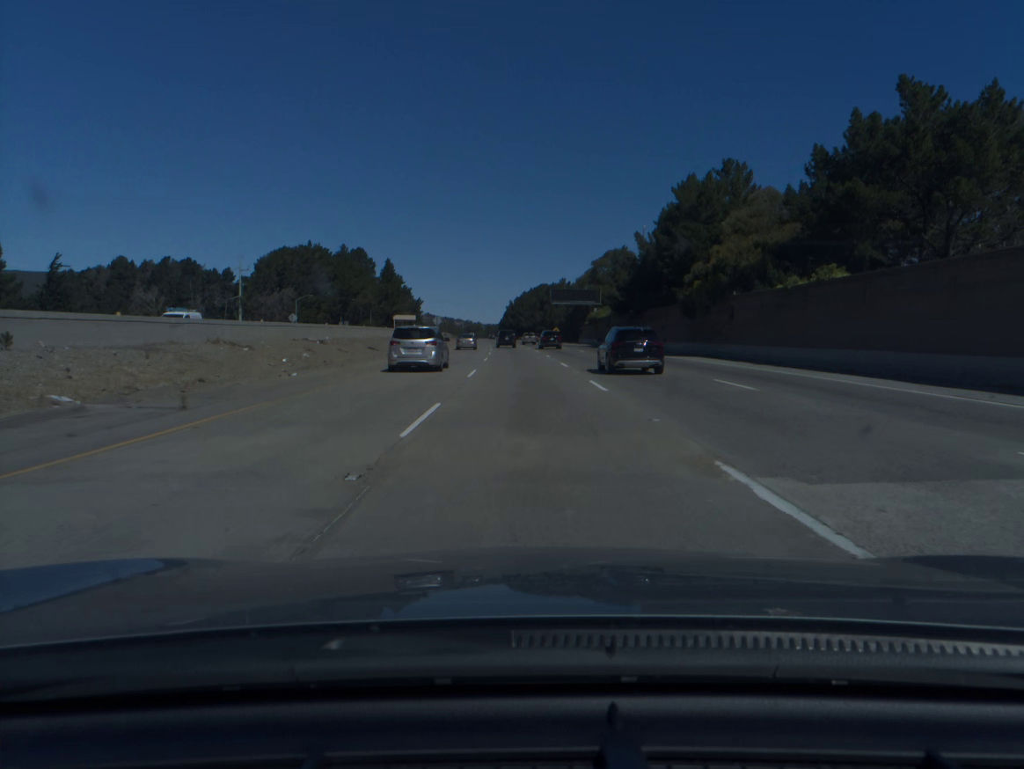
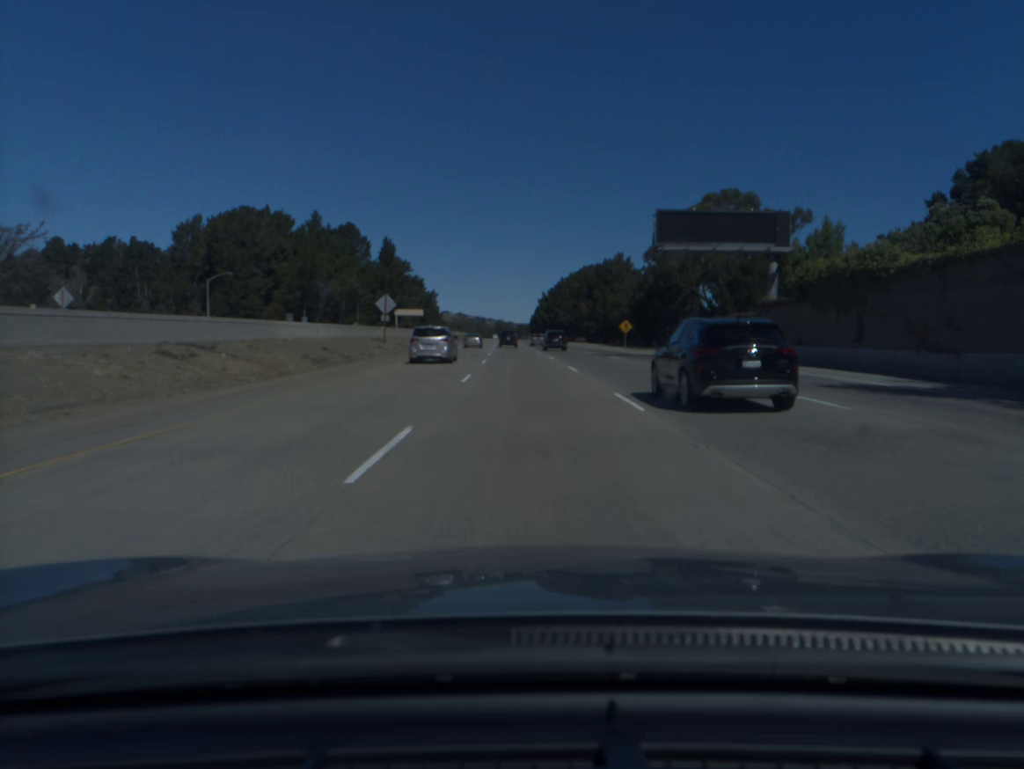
(-1.5, +78.0) m; -2°
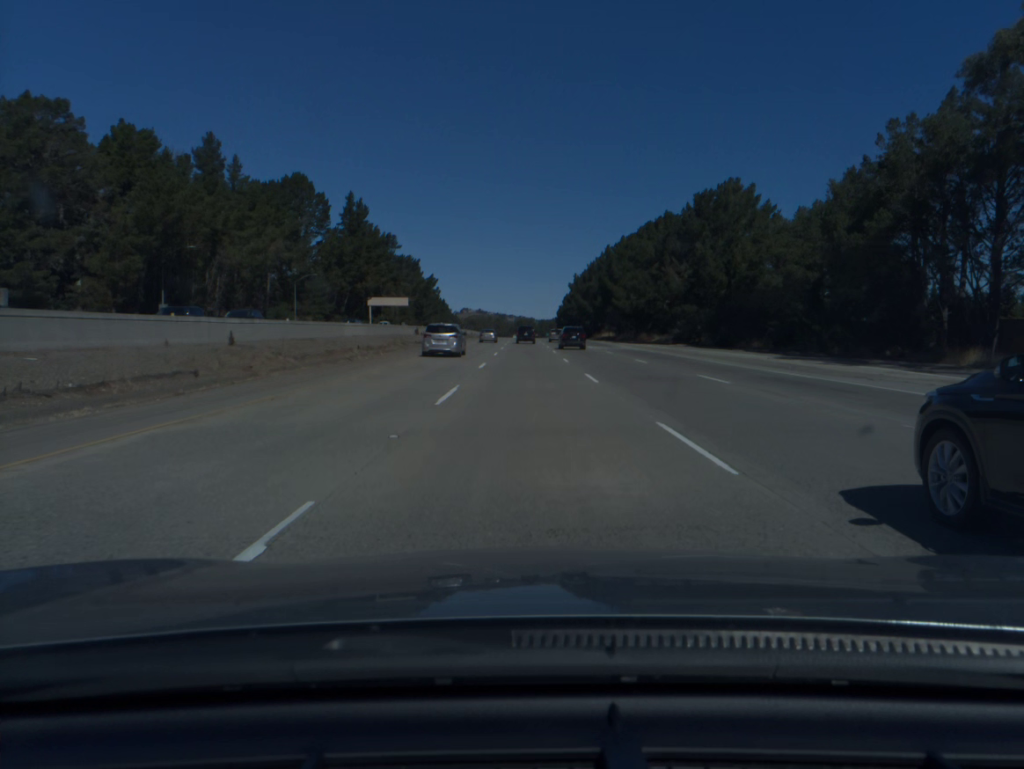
(-1.4, +79.5) m; -2°
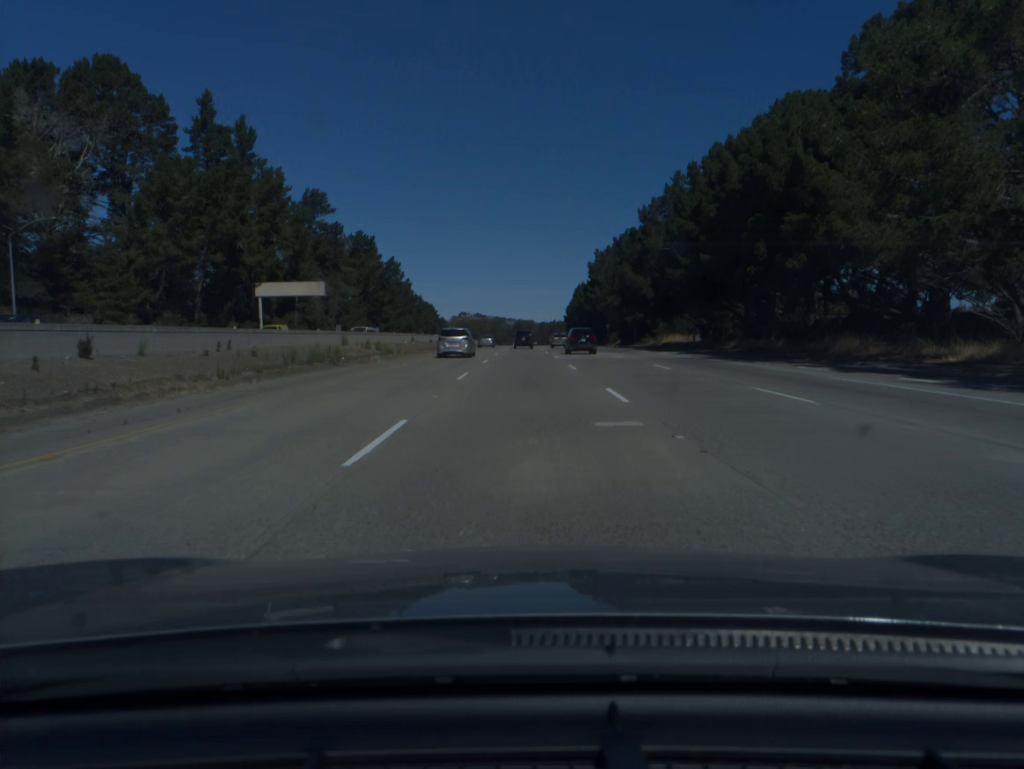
(+0.1, +80.3) m; 0°
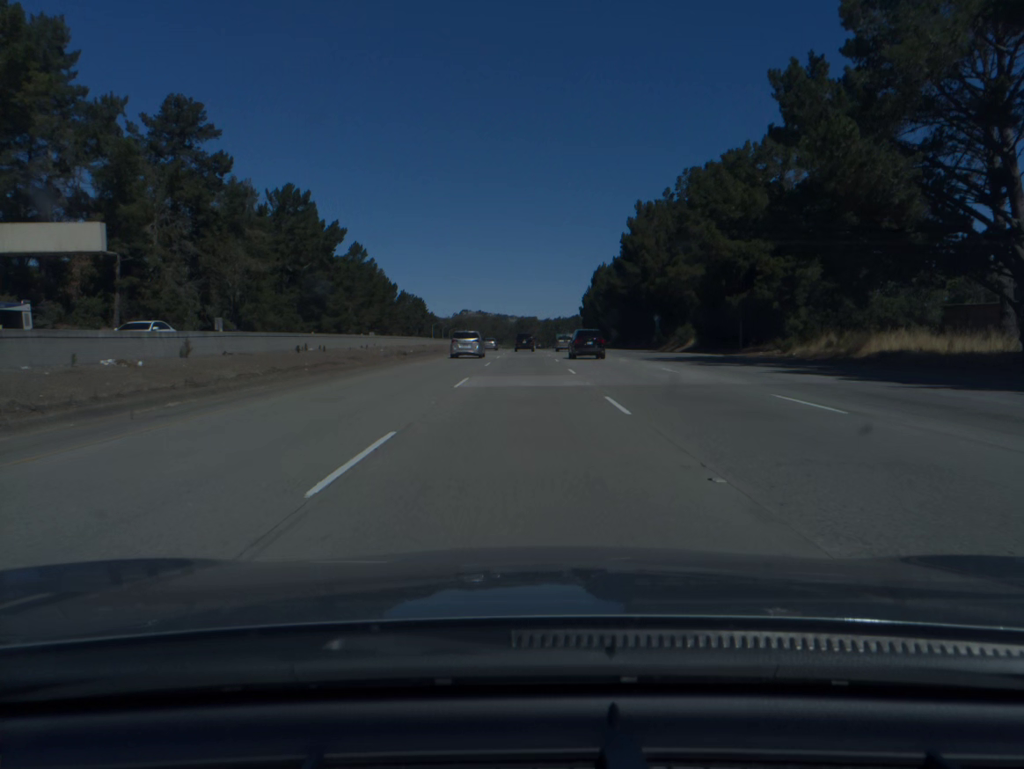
(0.0, +60.3) m; 0°
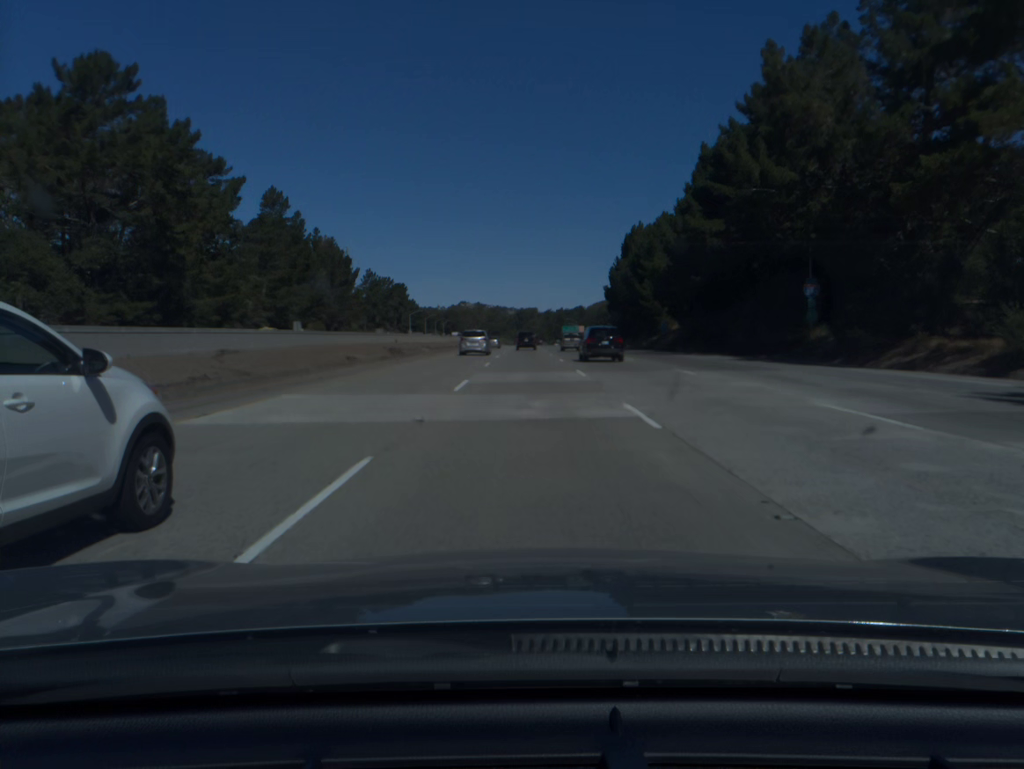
(0.0, +60.6) m; 0°
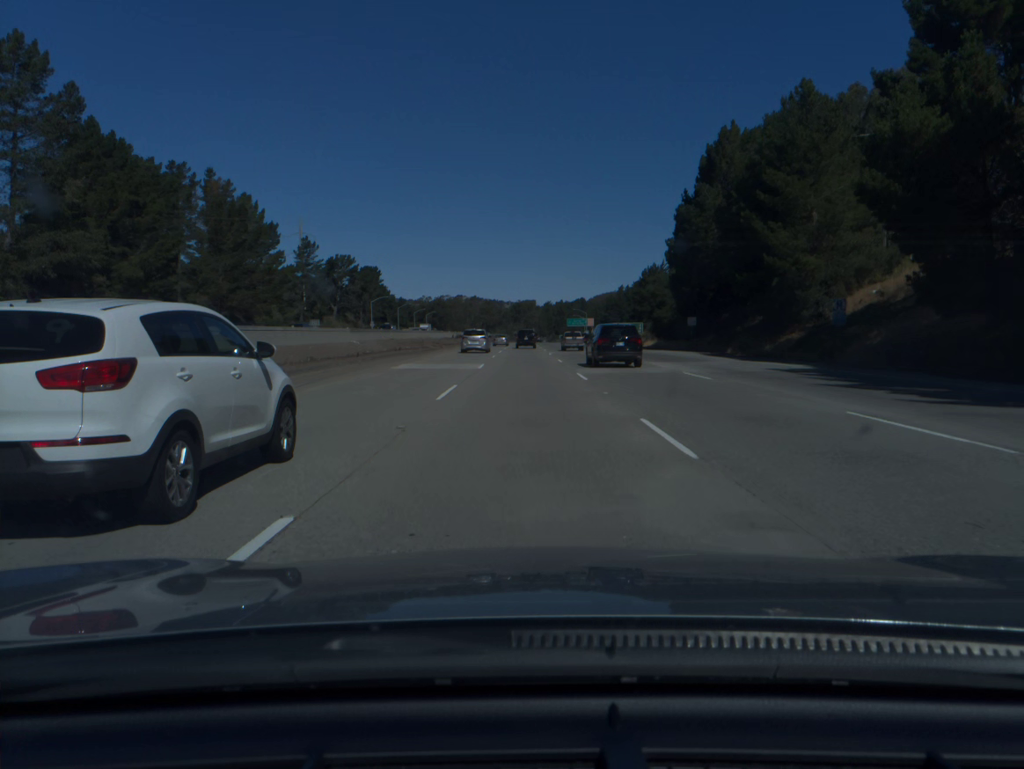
(+0.1, +61.1) m; 0°
